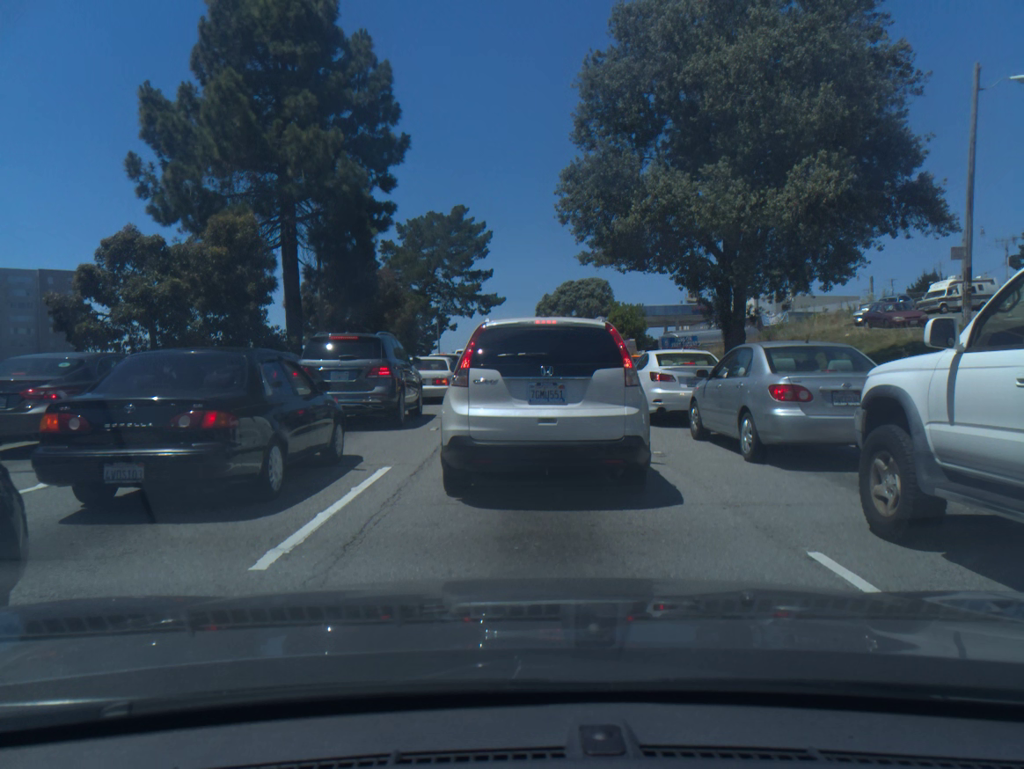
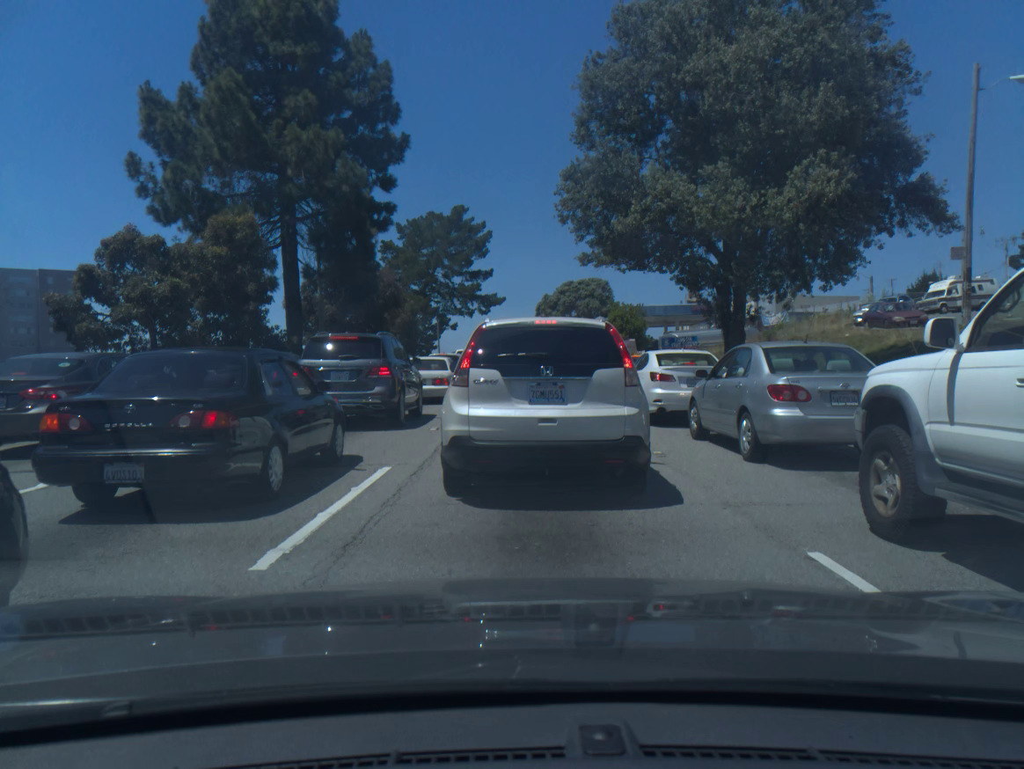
(0.0, -0.1) m; 0°
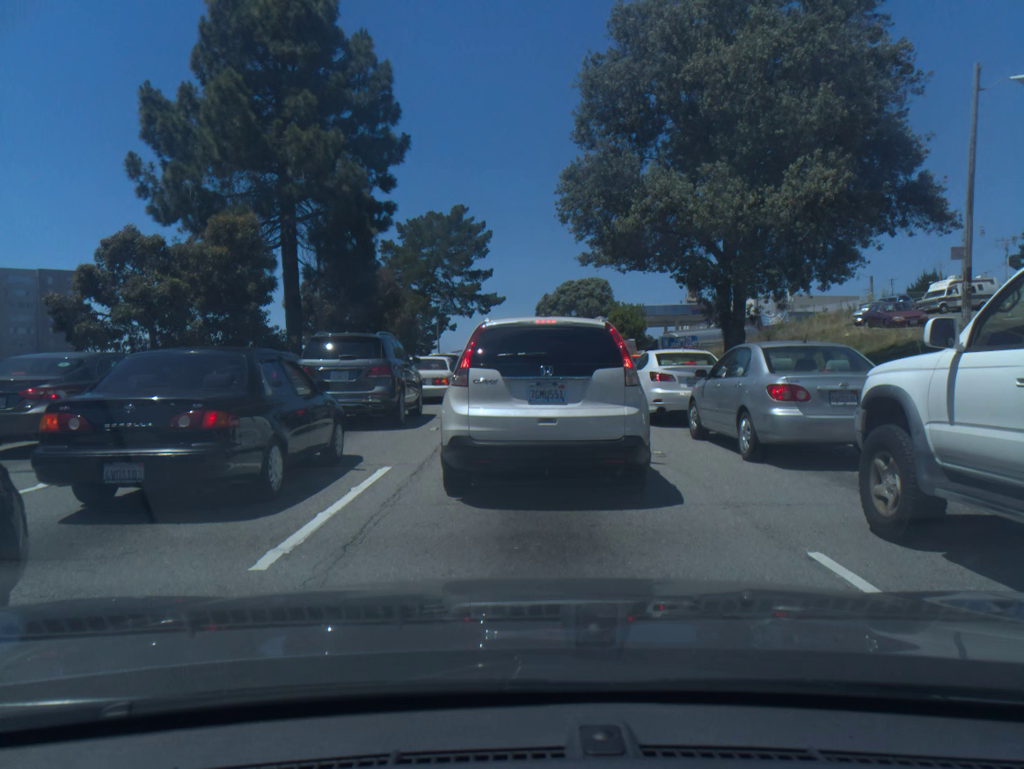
(-0.1, -0.1) m; 0°
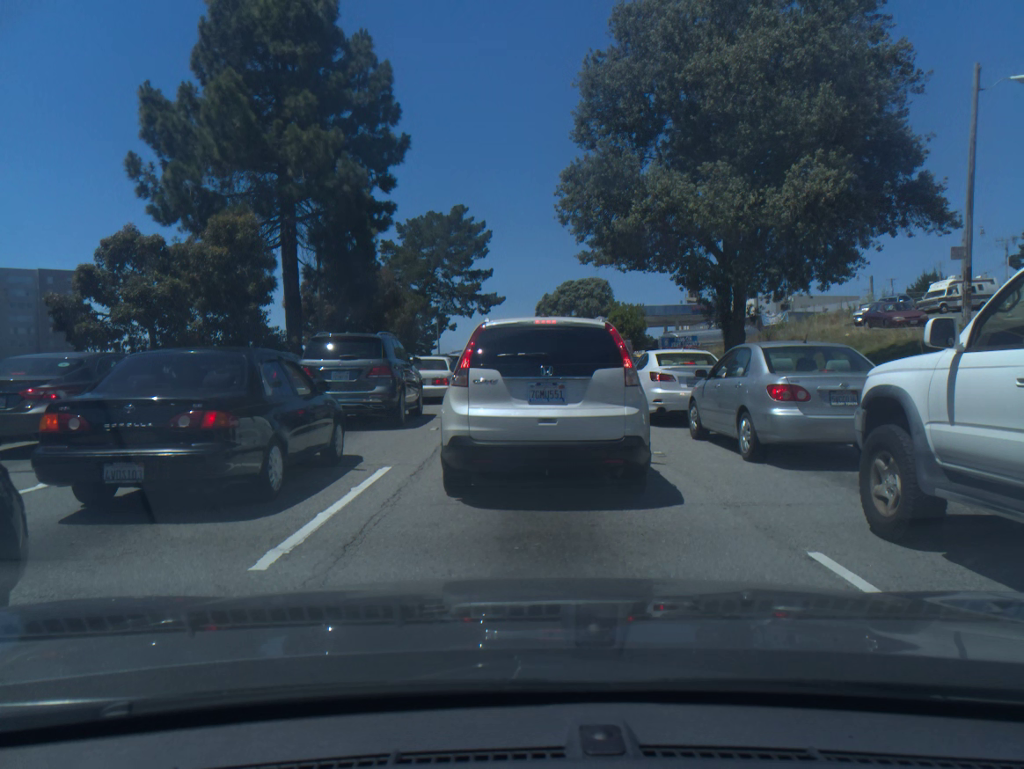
(0.0, 0.0) m; 0°
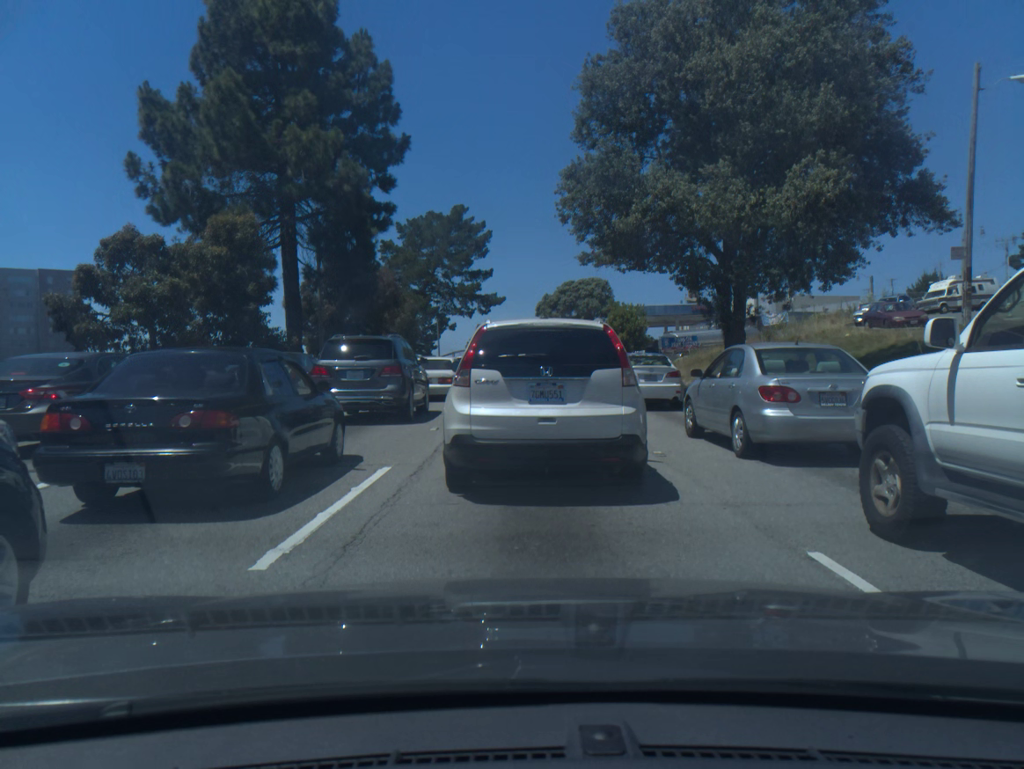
(+0.2, -0.1) m; 0°
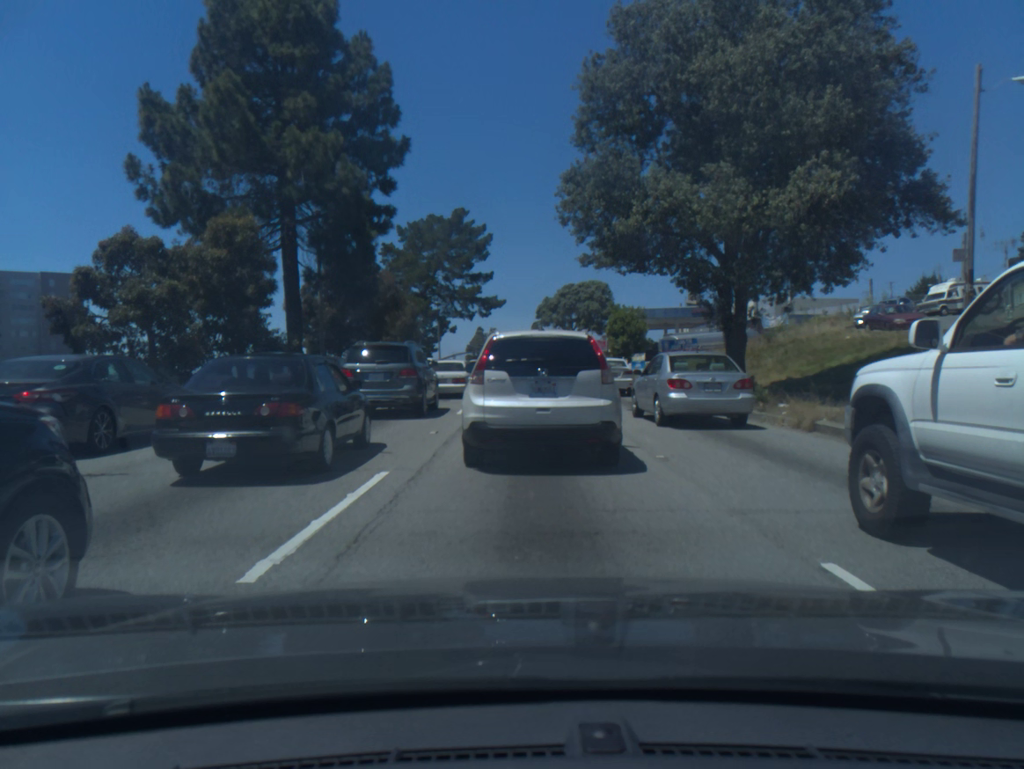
(0.0, +0.1) m; 0°
